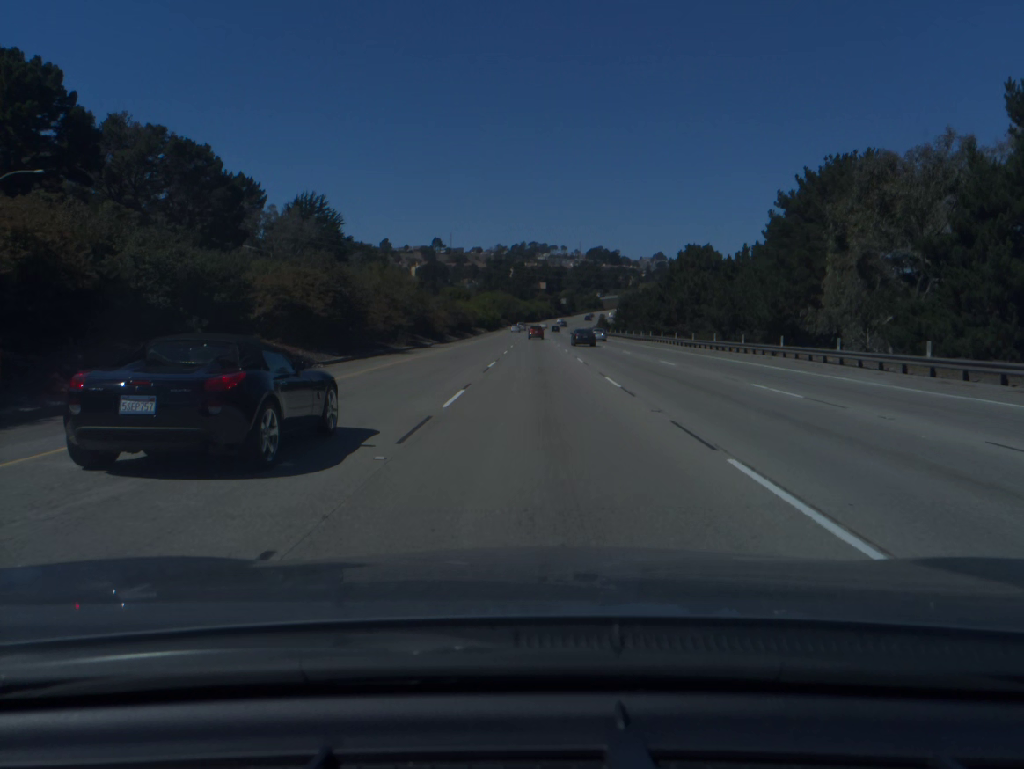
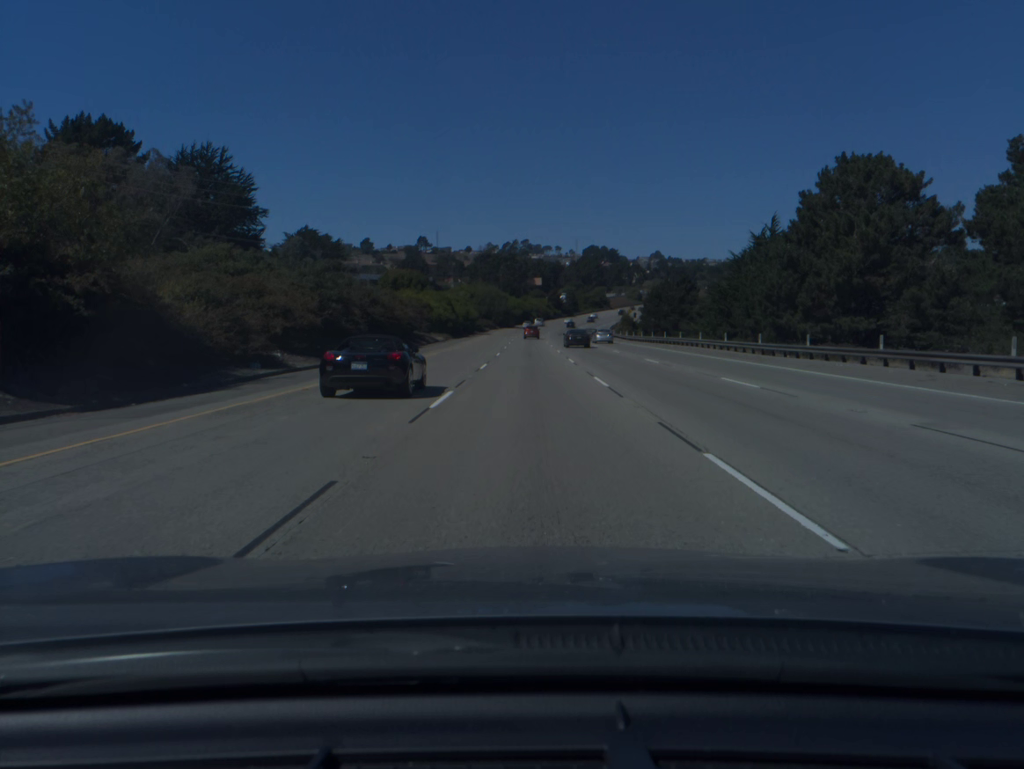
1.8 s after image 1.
(+0.2, +58.1) m; 0°
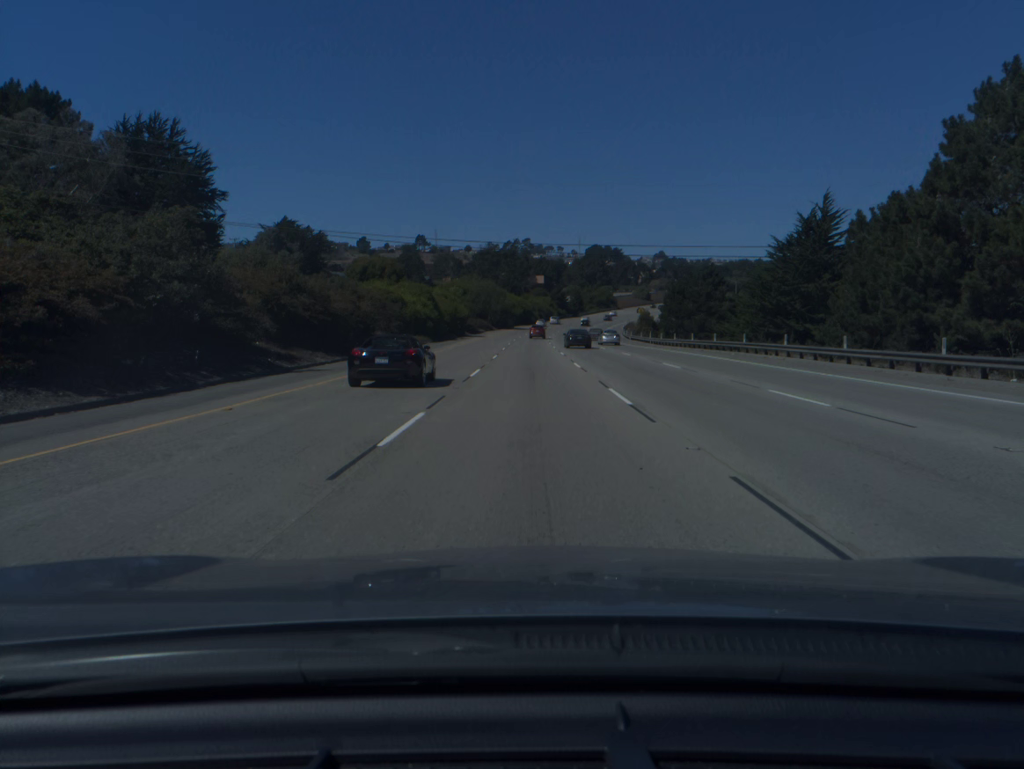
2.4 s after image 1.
(0.0, +19.2) m; 0°
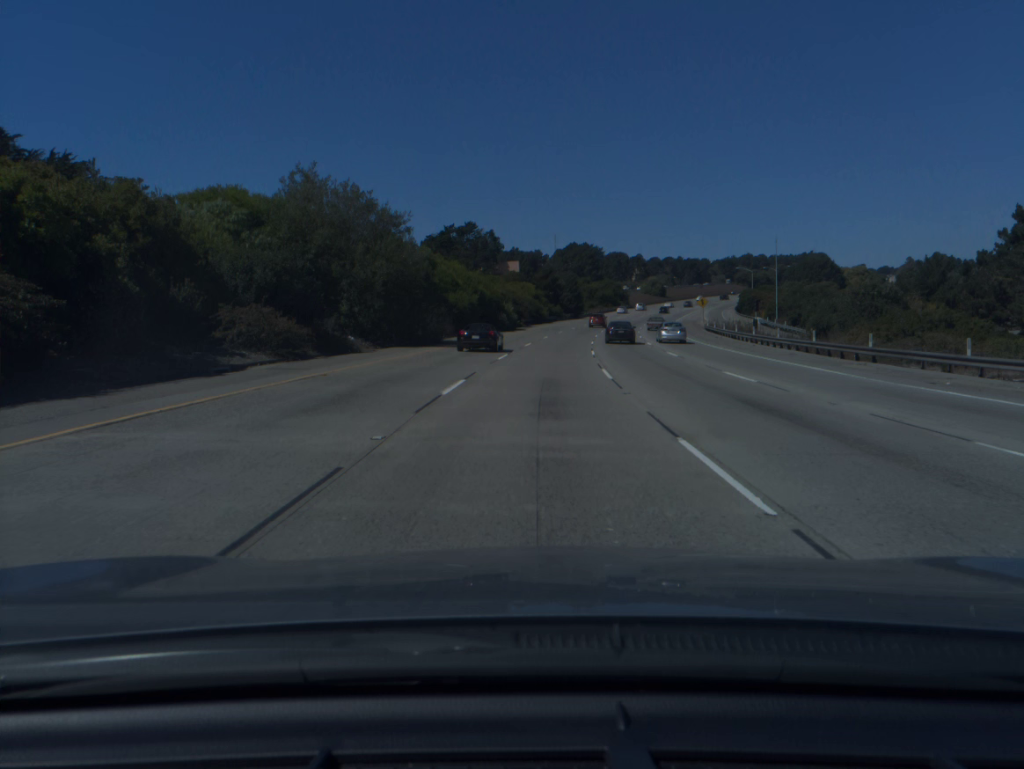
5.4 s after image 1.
(+0.3, +96.6) m; +2°
